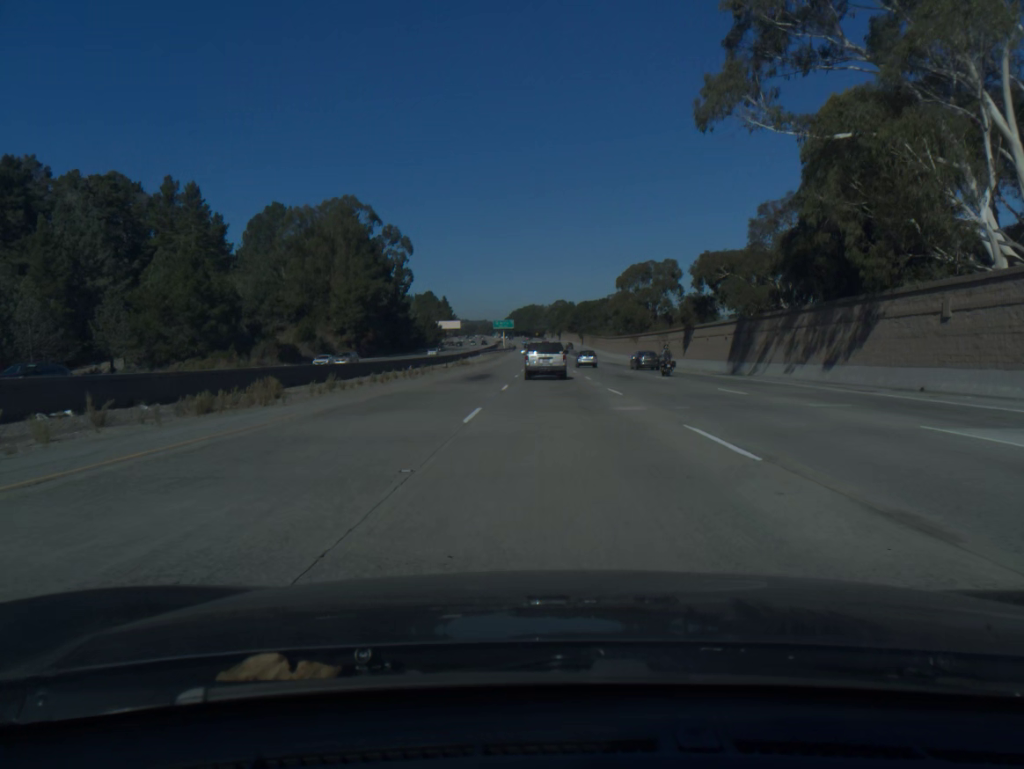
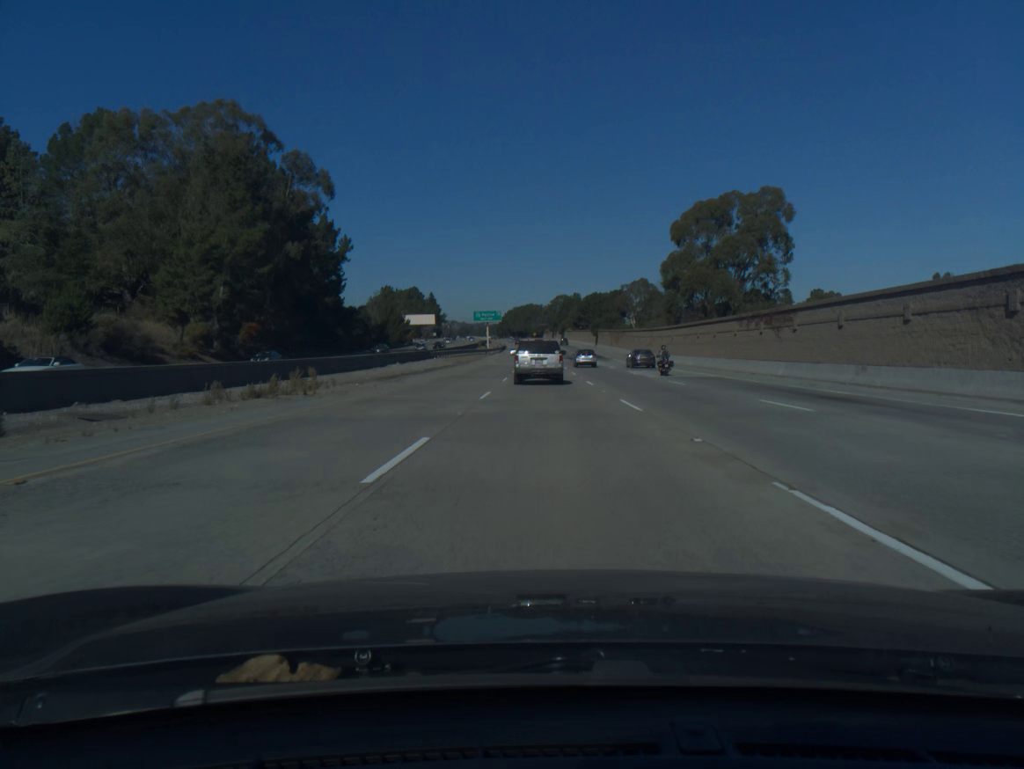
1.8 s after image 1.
(+0.1, +64.9) m; 0°
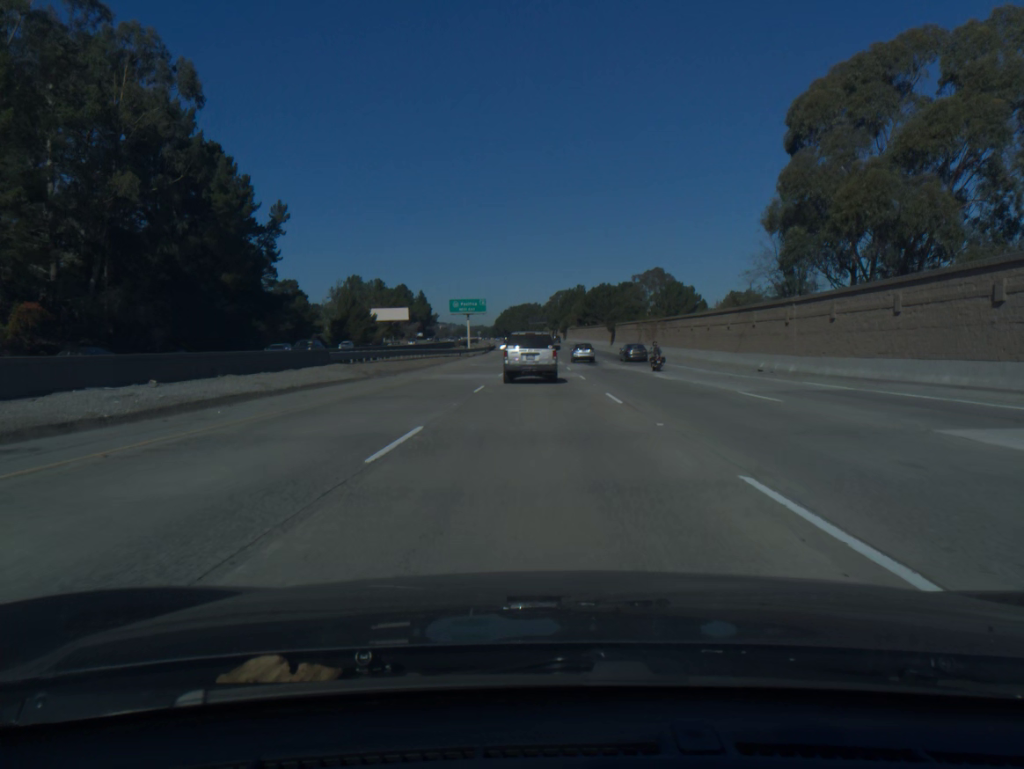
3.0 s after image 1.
(0.0, +42.6) m; 0°
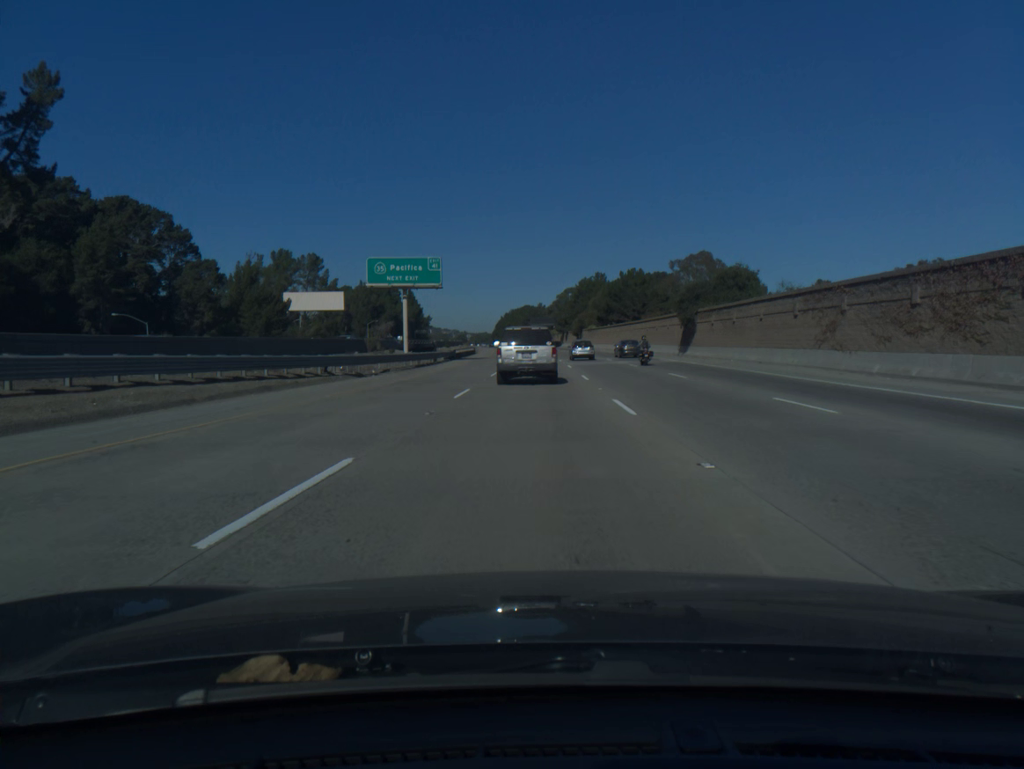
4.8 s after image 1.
(-0.2, +62.4) m; 0°
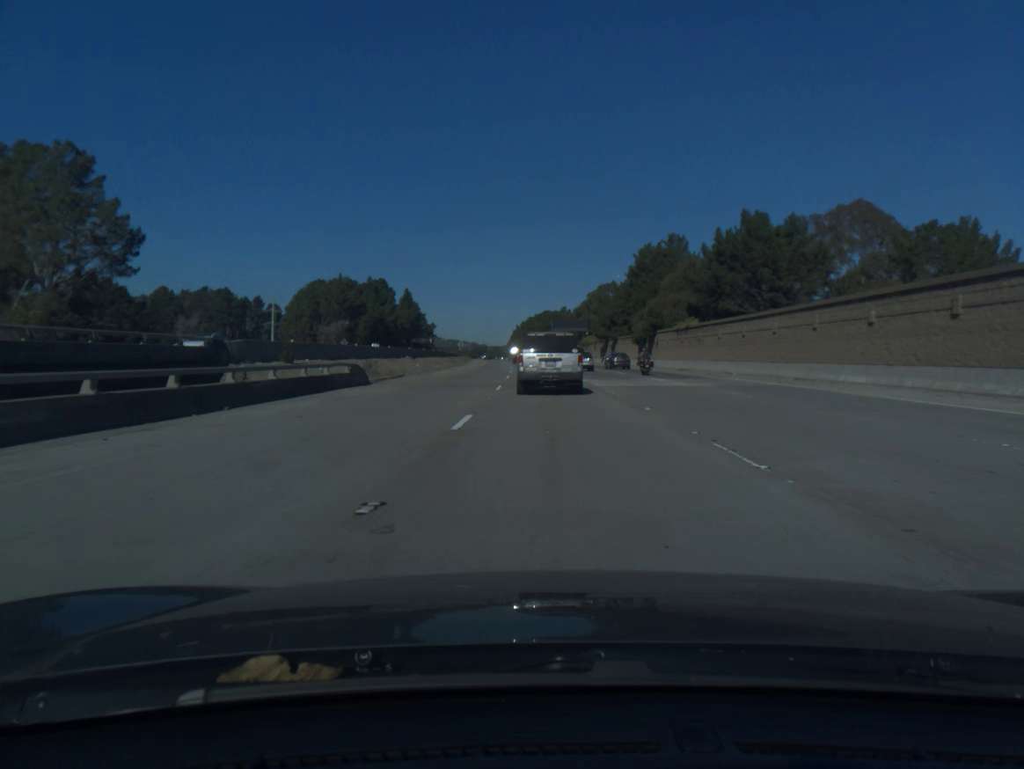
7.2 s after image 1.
(-1.1, +80.4) m; -1°
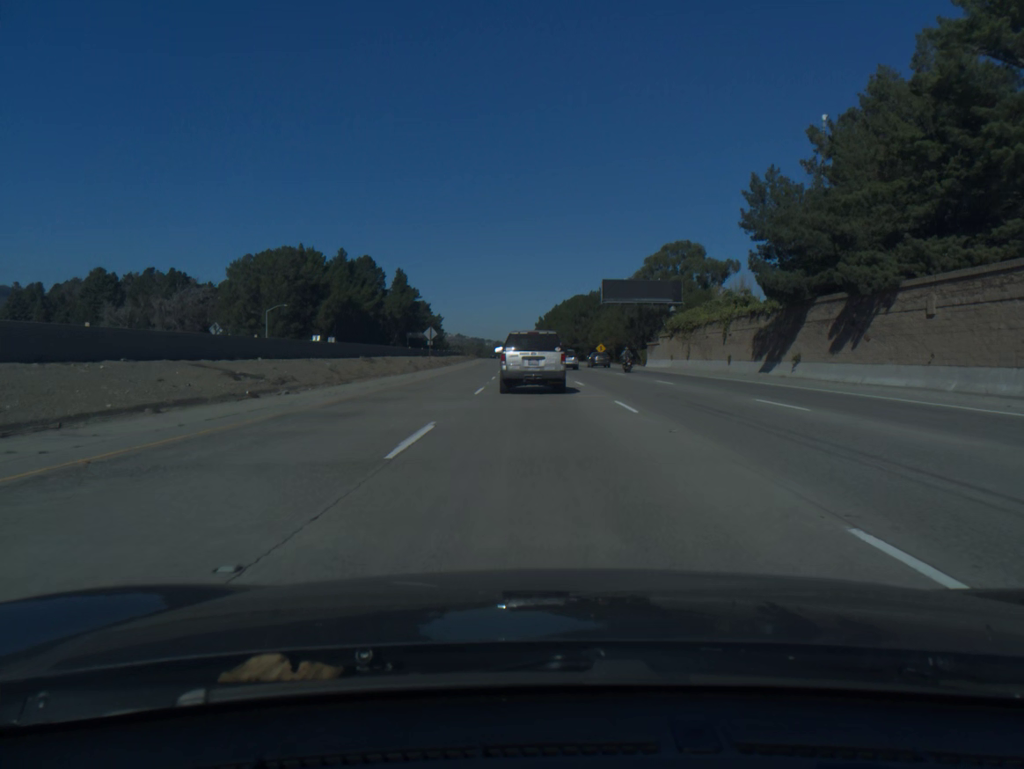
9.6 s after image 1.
(-1.1, +78.1) m; -2°
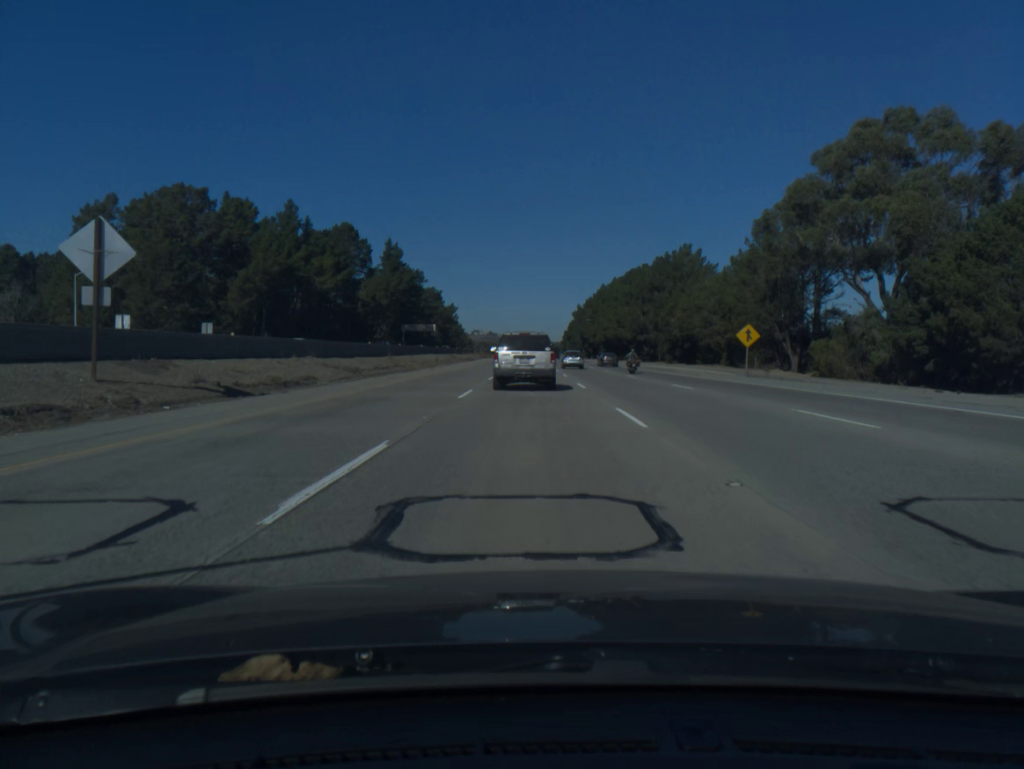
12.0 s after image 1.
(-1.9, +76.6) m; -2°
